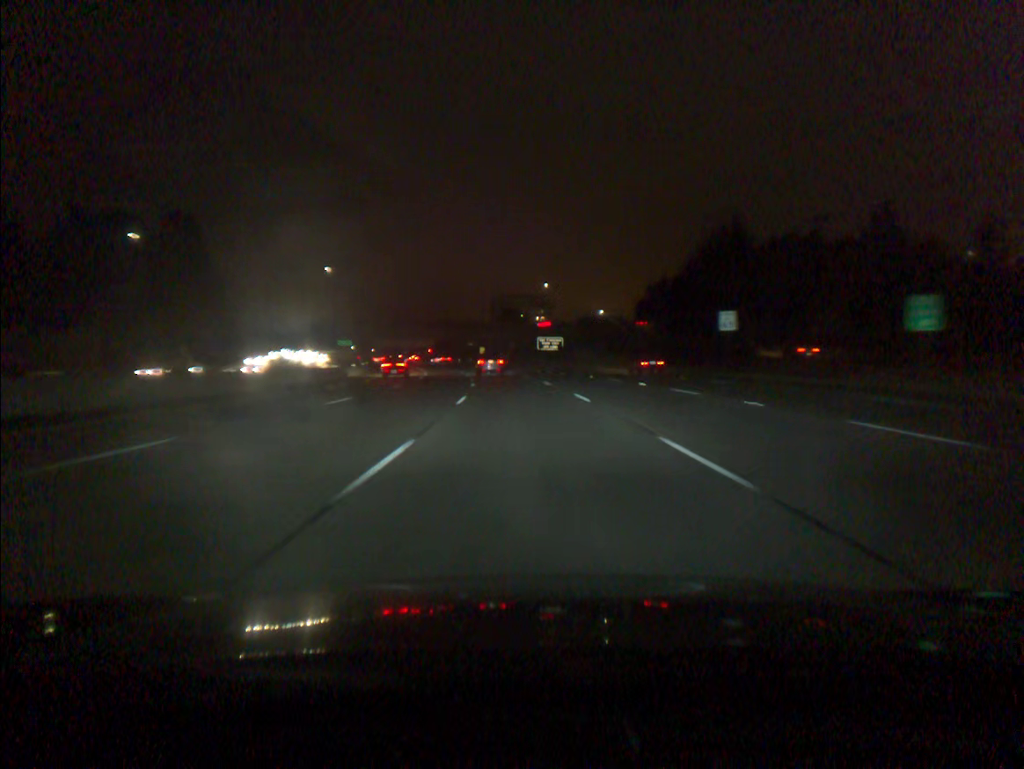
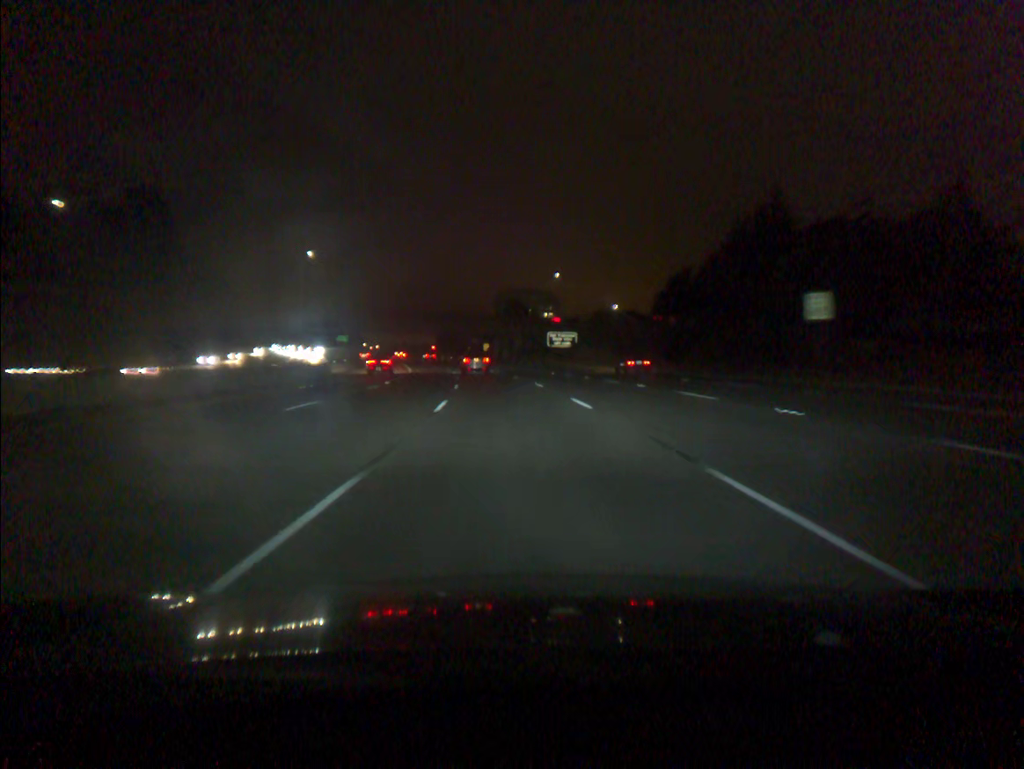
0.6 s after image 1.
(0.0, +17.6) m; 0°
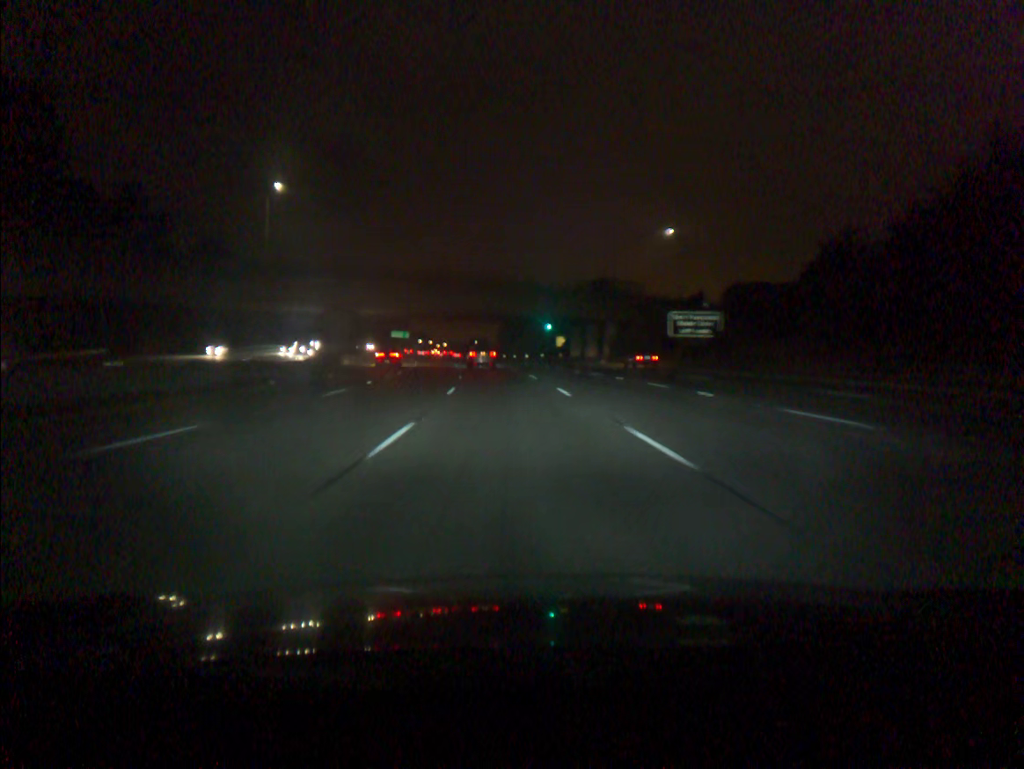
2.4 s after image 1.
(-2.2, +52.0) m; -5°
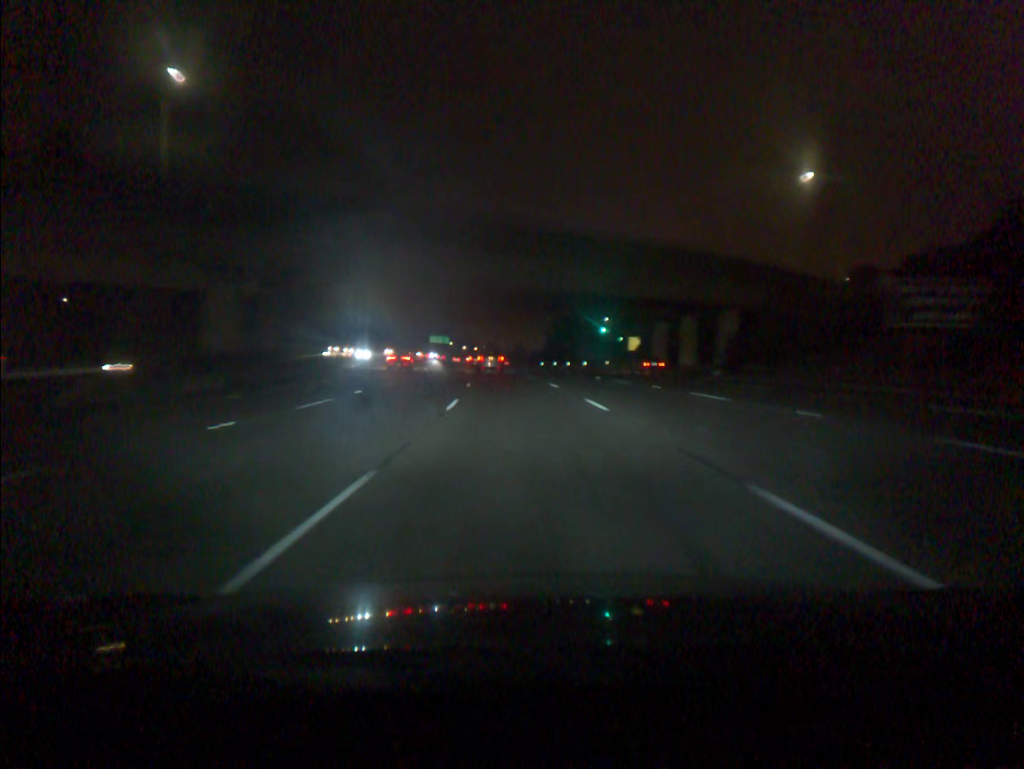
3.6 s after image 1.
(-1.1, +34.1) m; -4°
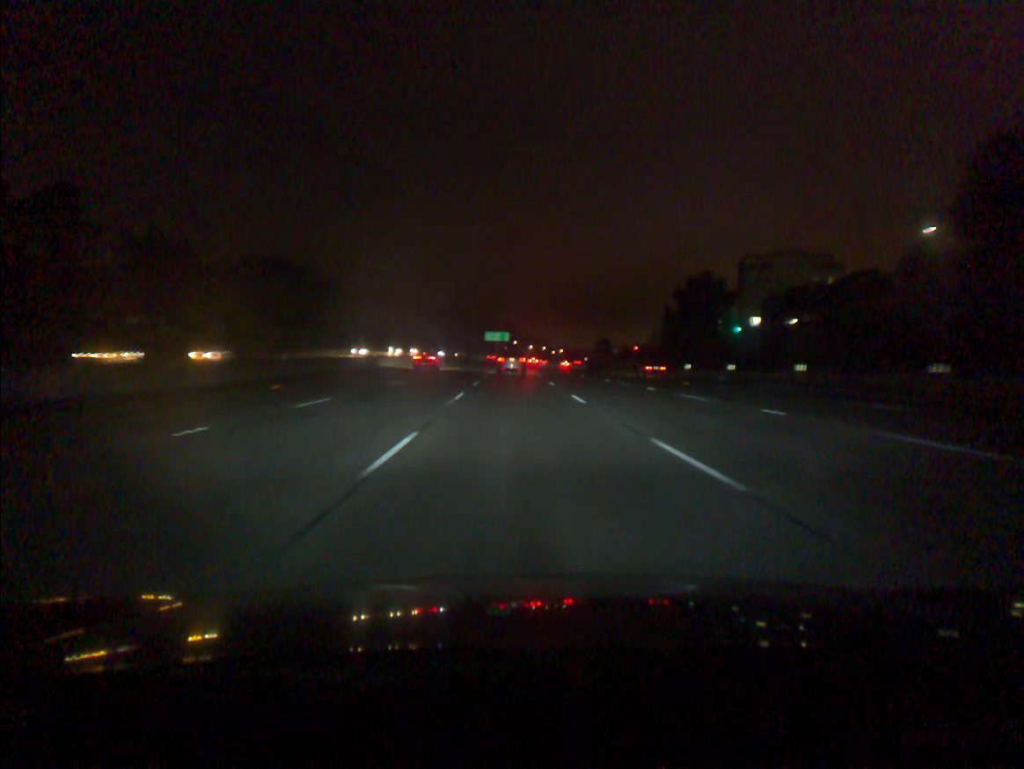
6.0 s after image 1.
(-2.9, +67.2) m; -5°
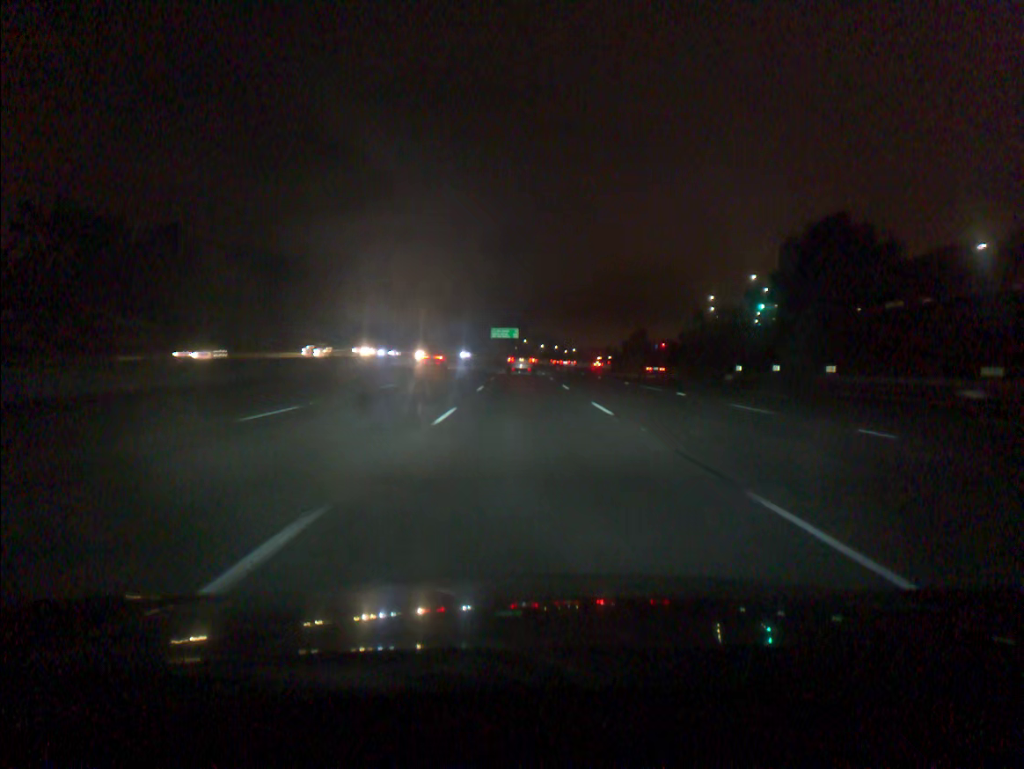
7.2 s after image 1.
(-0.4, +33.3) m; -1°
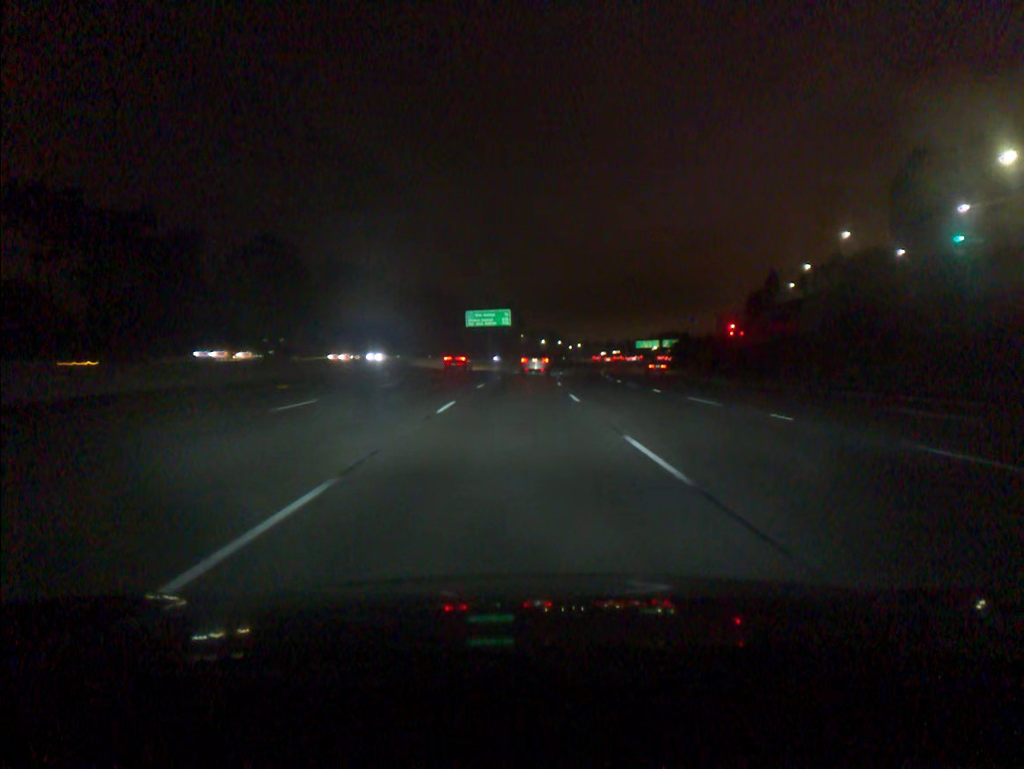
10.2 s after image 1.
(+0.4, +82.4) m; 0°
